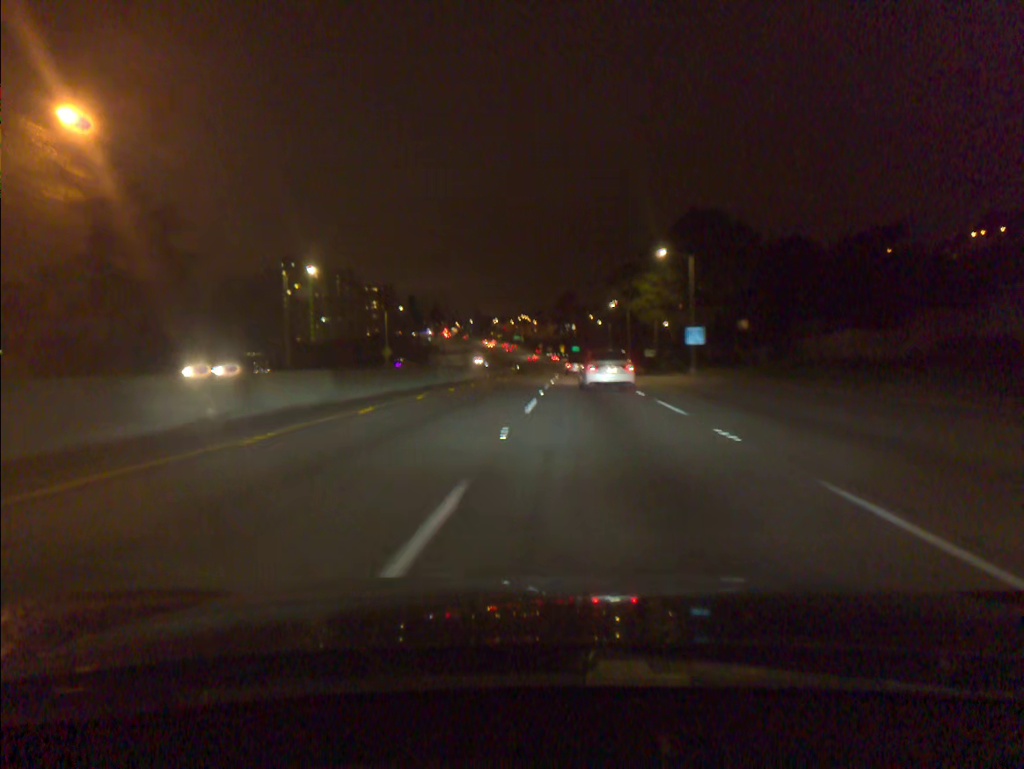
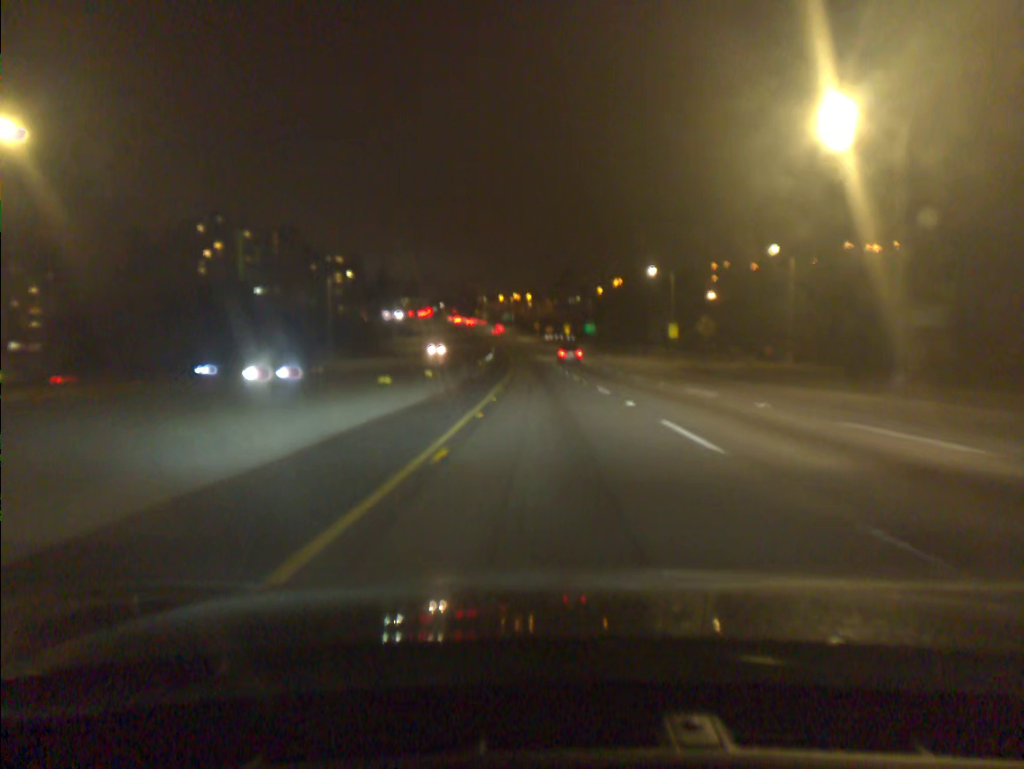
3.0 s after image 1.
(-0.7, +80.8) m; 0°
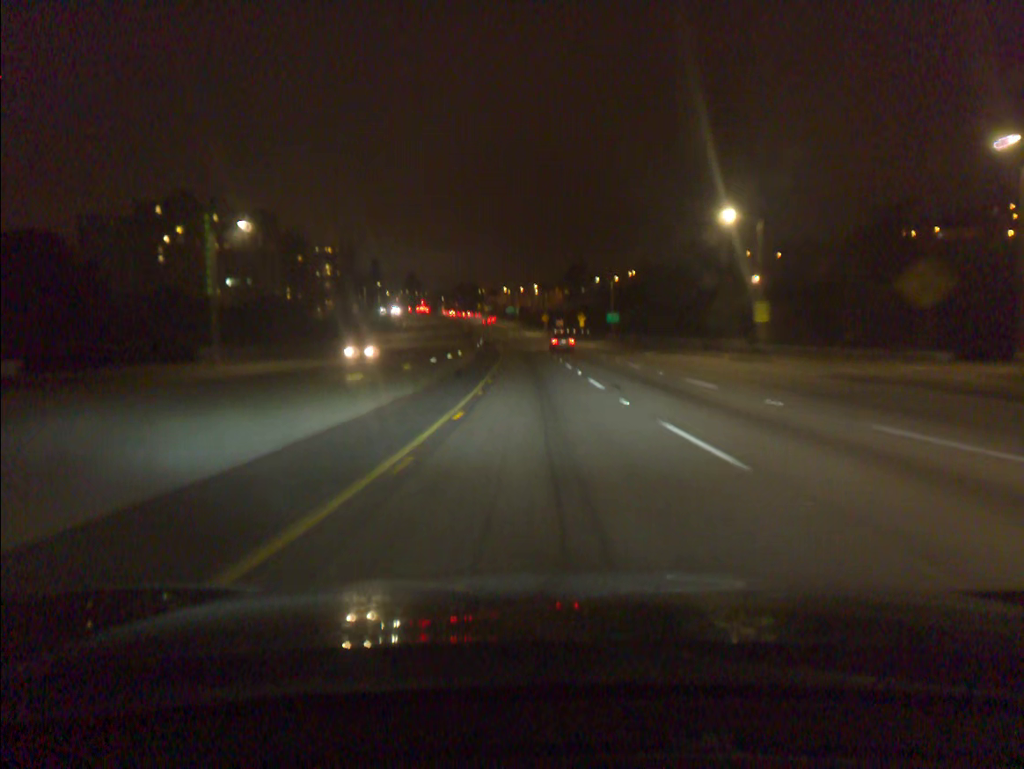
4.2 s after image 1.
(-0.1, +31.4) m; -1°
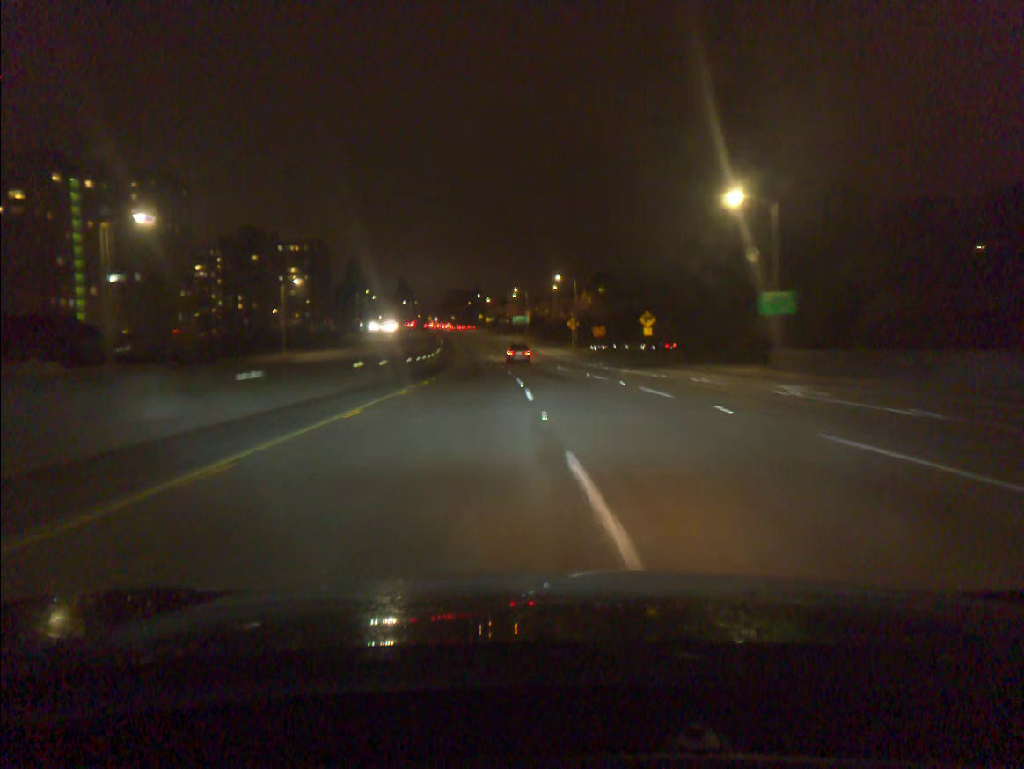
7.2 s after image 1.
(-1.0, +77.4) m; -1°
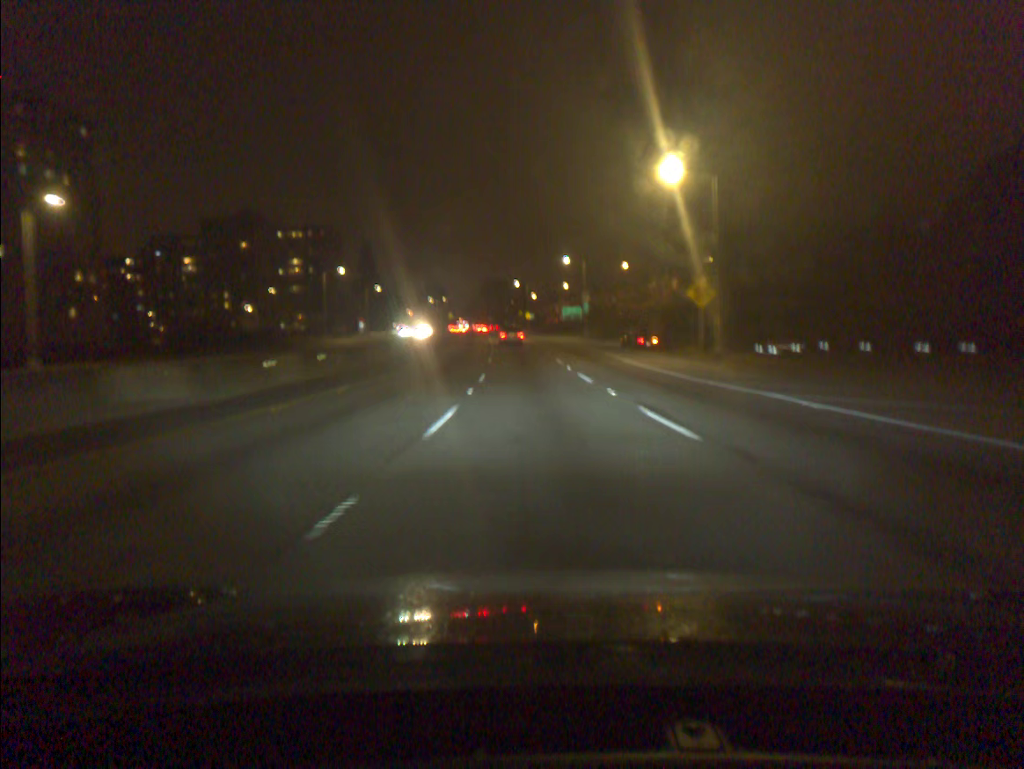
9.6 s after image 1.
(-1.8, +60.1) m; -4°
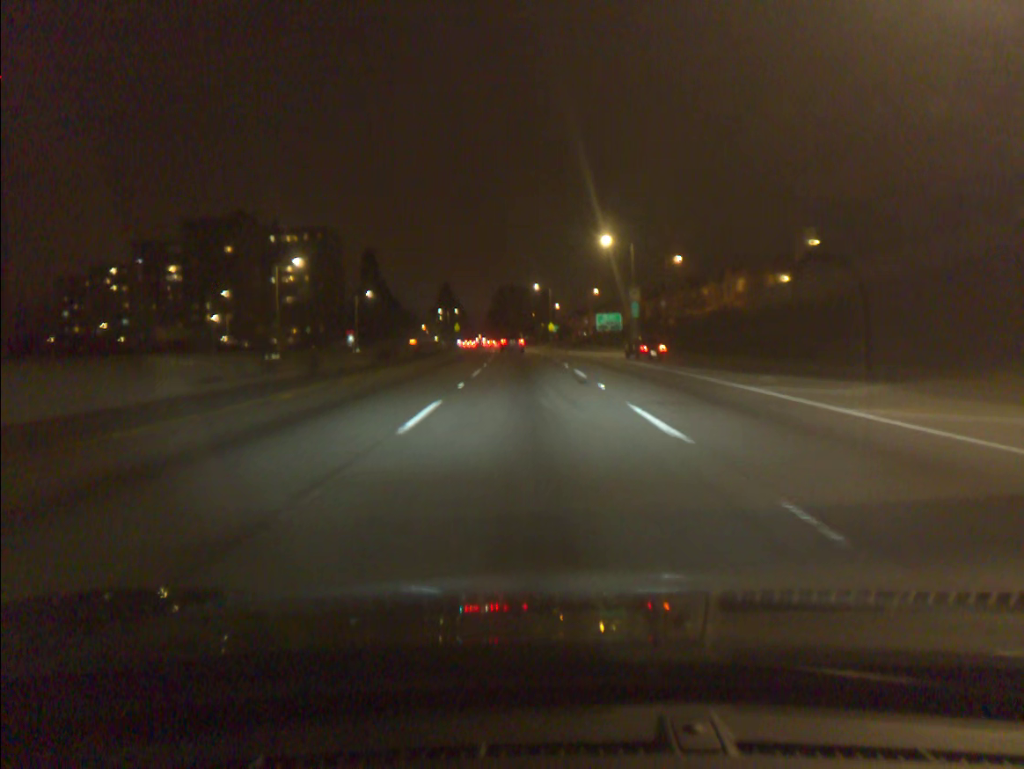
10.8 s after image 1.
(-0.4, +29.3) m; -2°
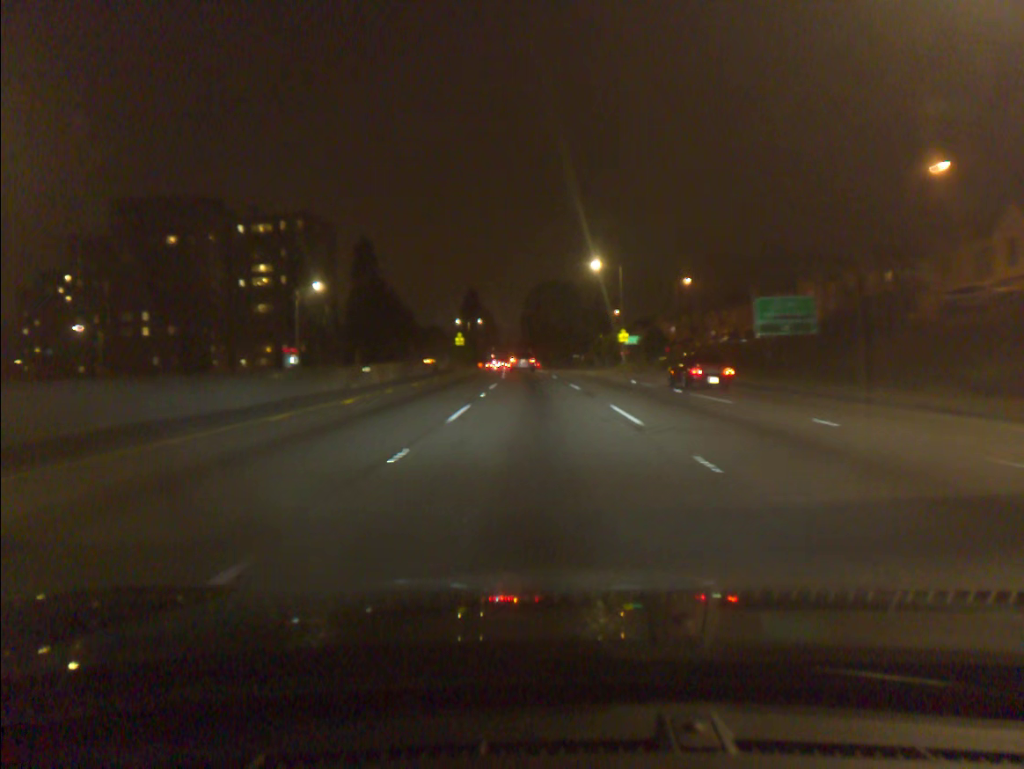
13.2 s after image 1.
(-1.6, +55.7) m; -3°
